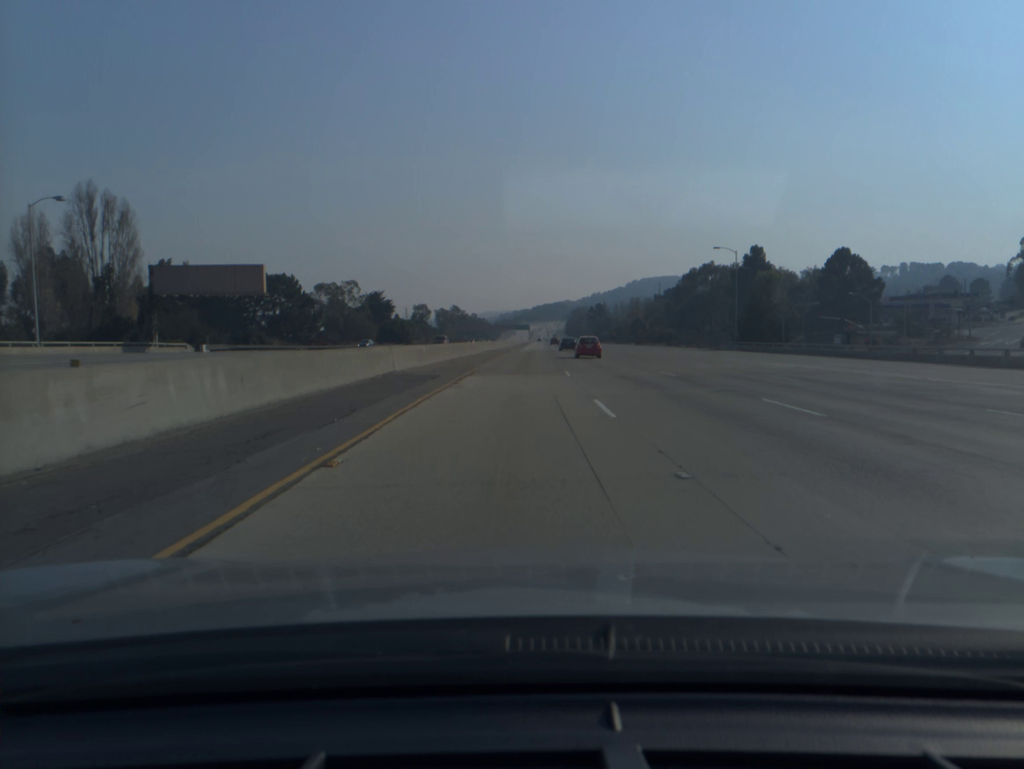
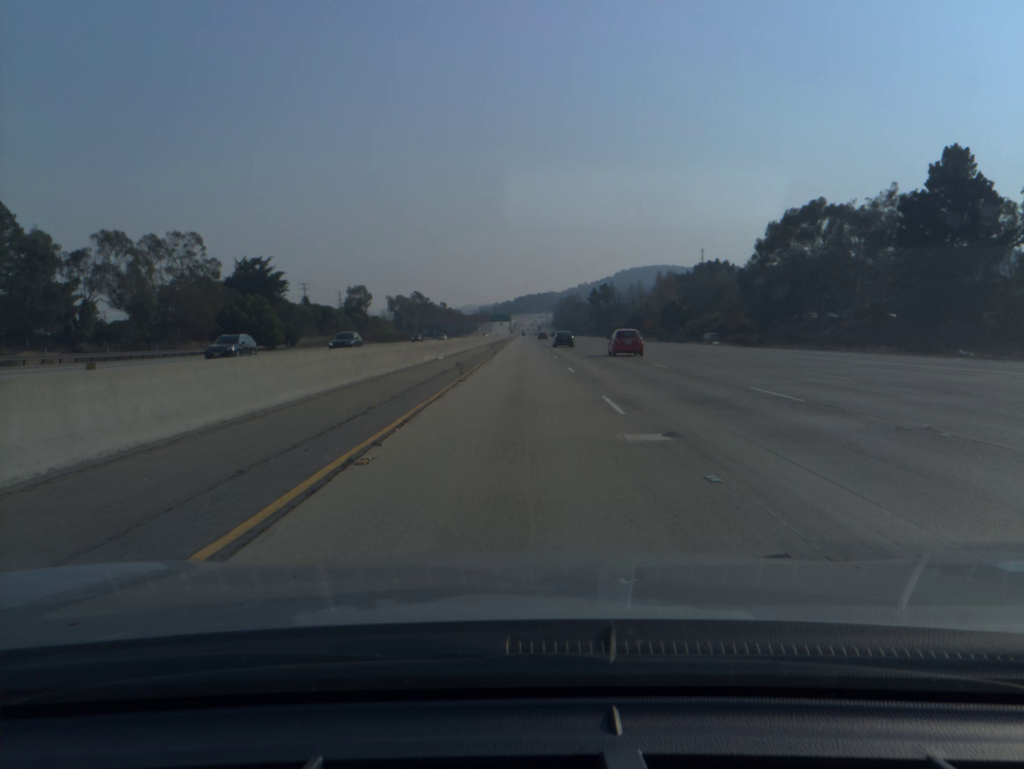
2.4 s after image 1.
(+1.5, +87.5) m; +1°
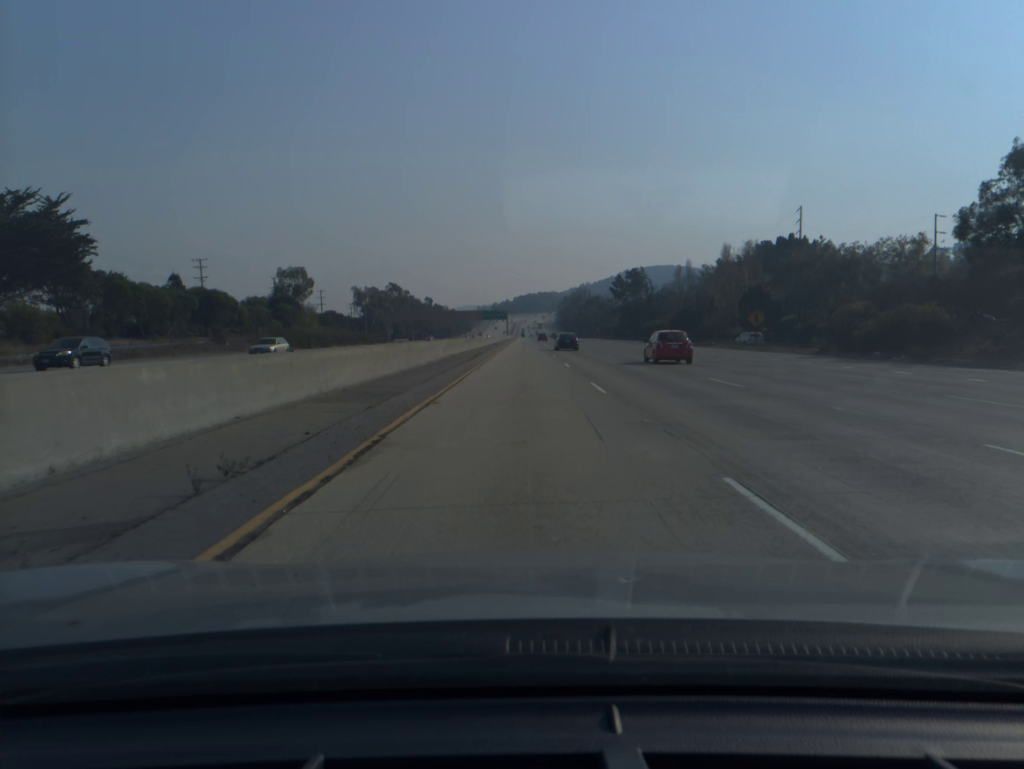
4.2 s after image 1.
(0.0, +66.4) m; 0°
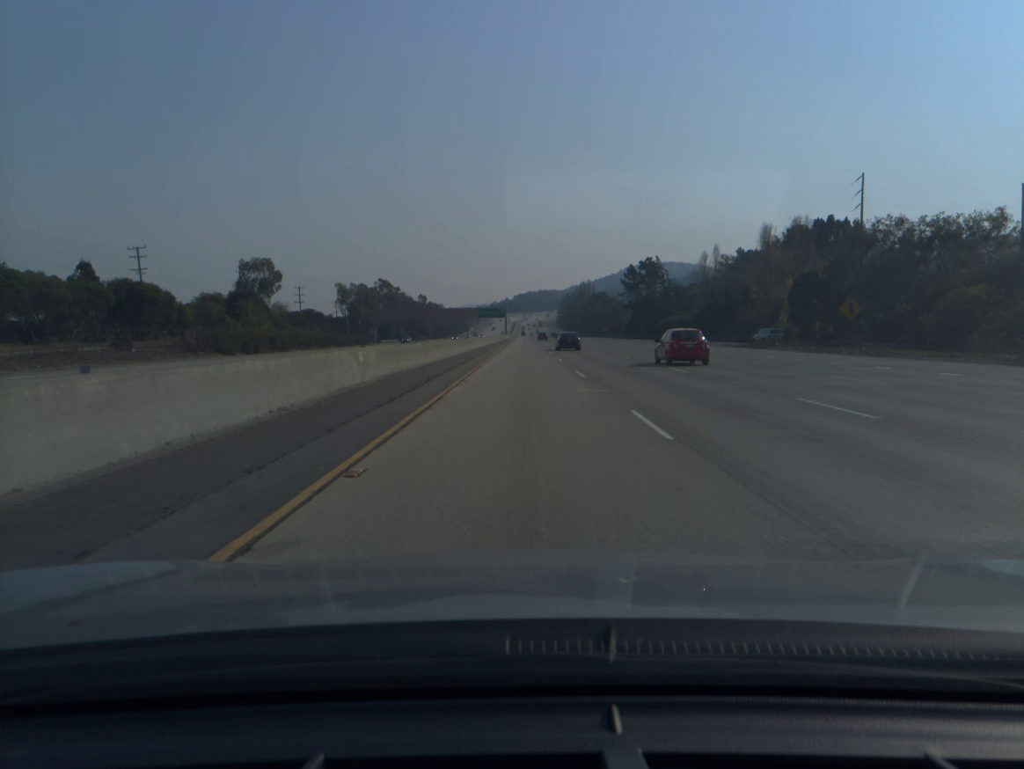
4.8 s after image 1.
(0.0, +22.1) m; 0°
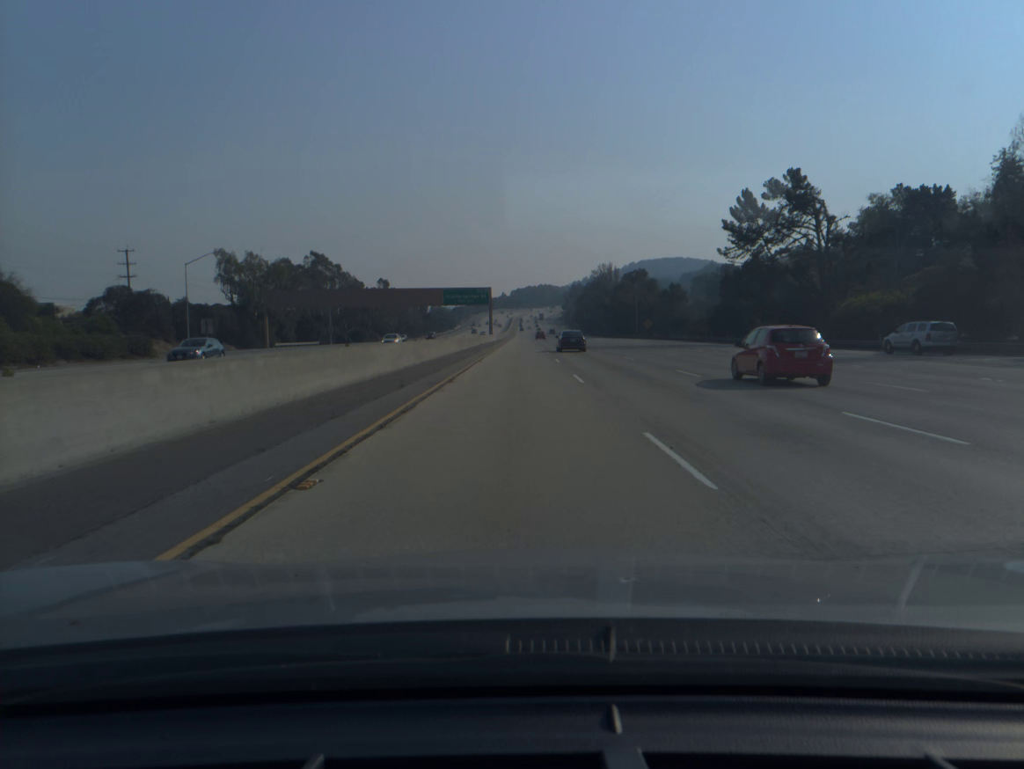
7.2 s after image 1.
(+0.3, +88.4) m; 0°
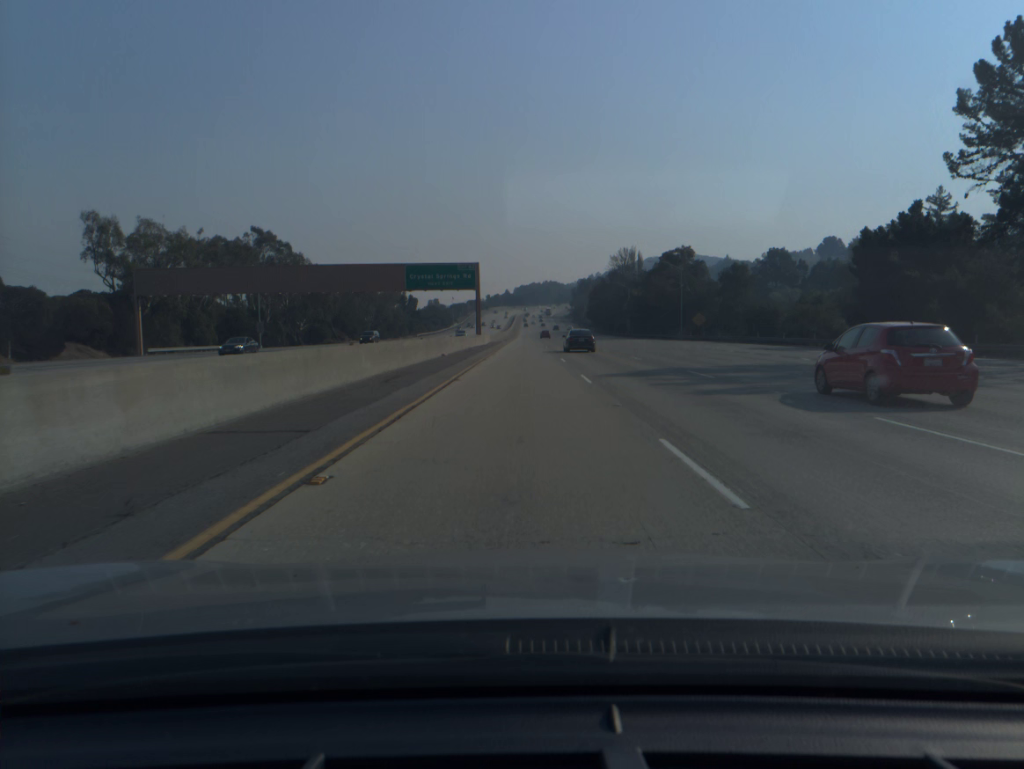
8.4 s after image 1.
(-0.1, +43.7) m; 0°
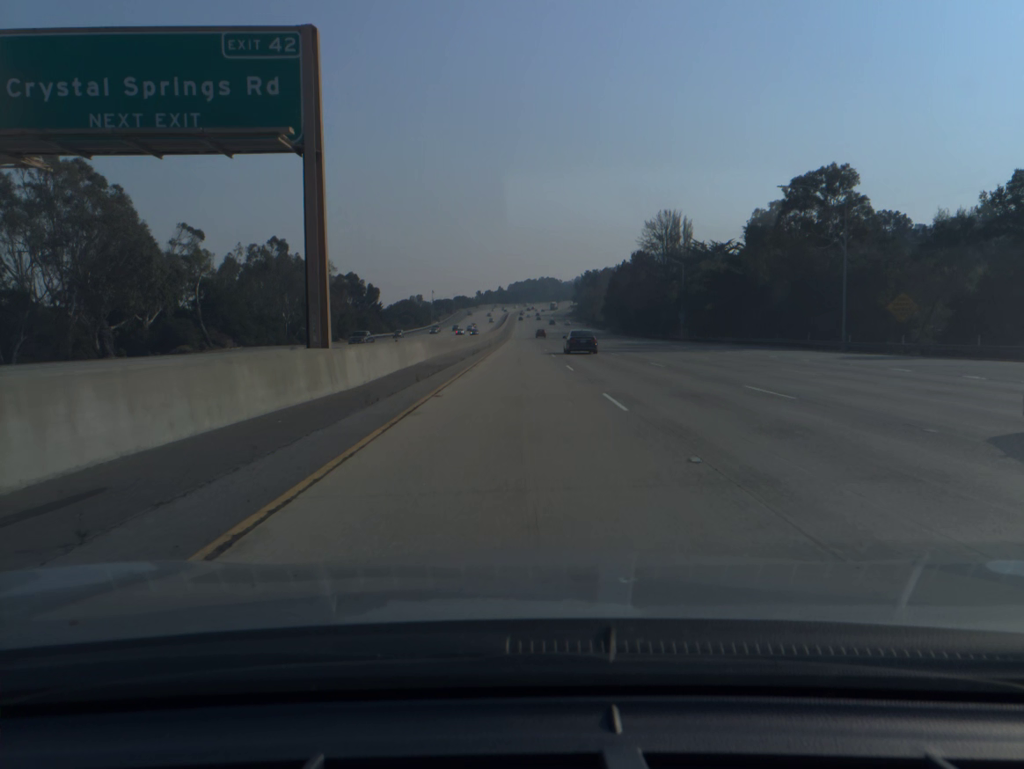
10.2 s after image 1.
(+0.1, +63.9) m; 0°
